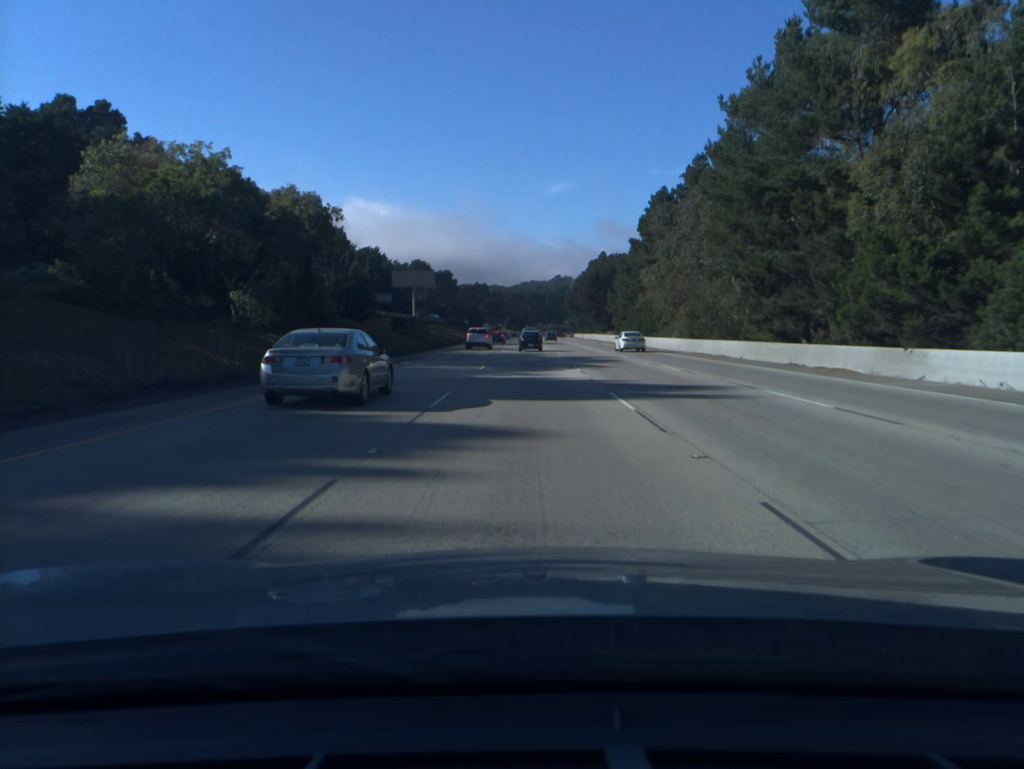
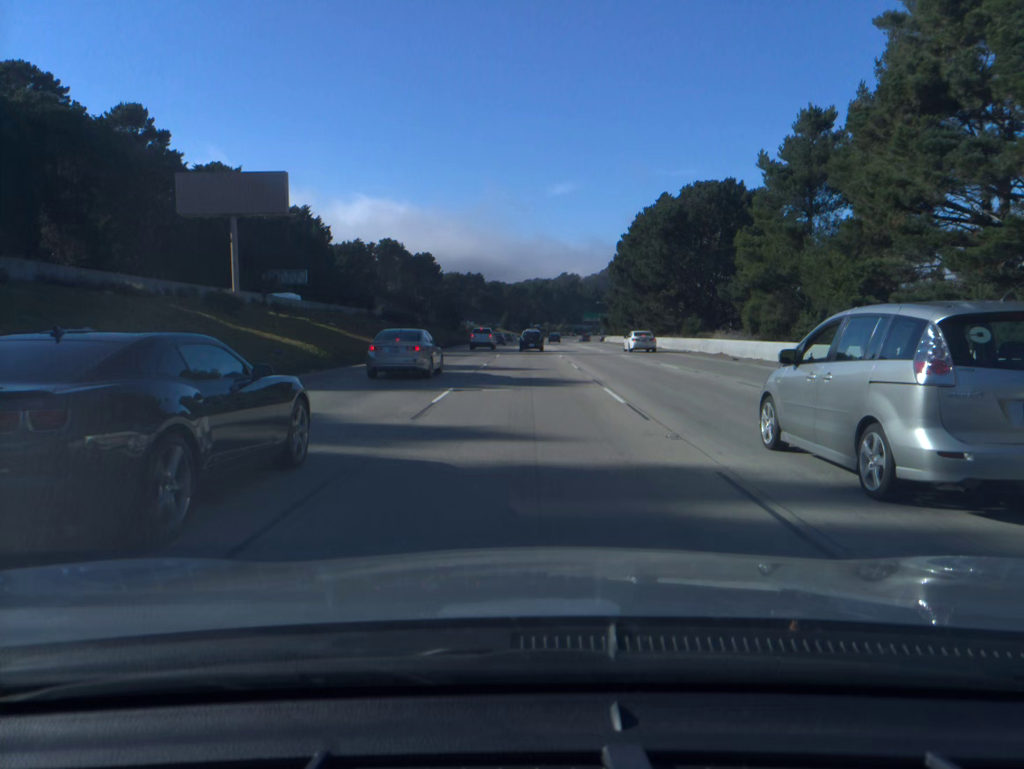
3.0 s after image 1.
(-0.2, +86.9) m; 0°
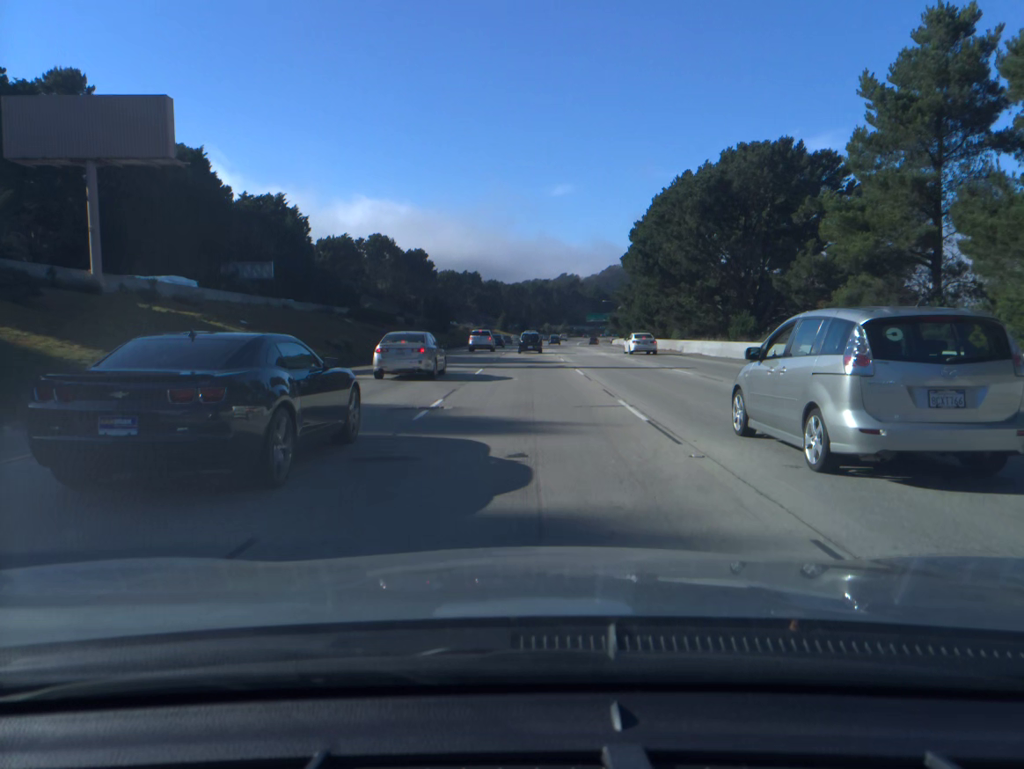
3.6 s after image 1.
(0.0, +17.3) m; 0°
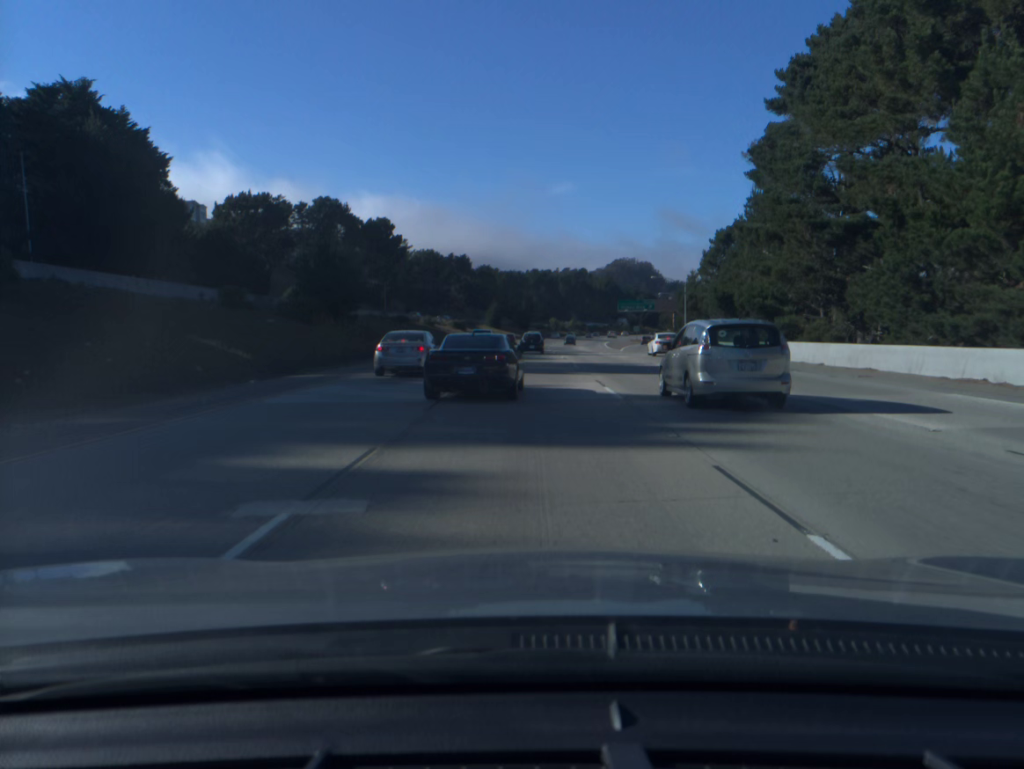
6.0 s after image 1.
(+0.1, +69.0) m; 0°
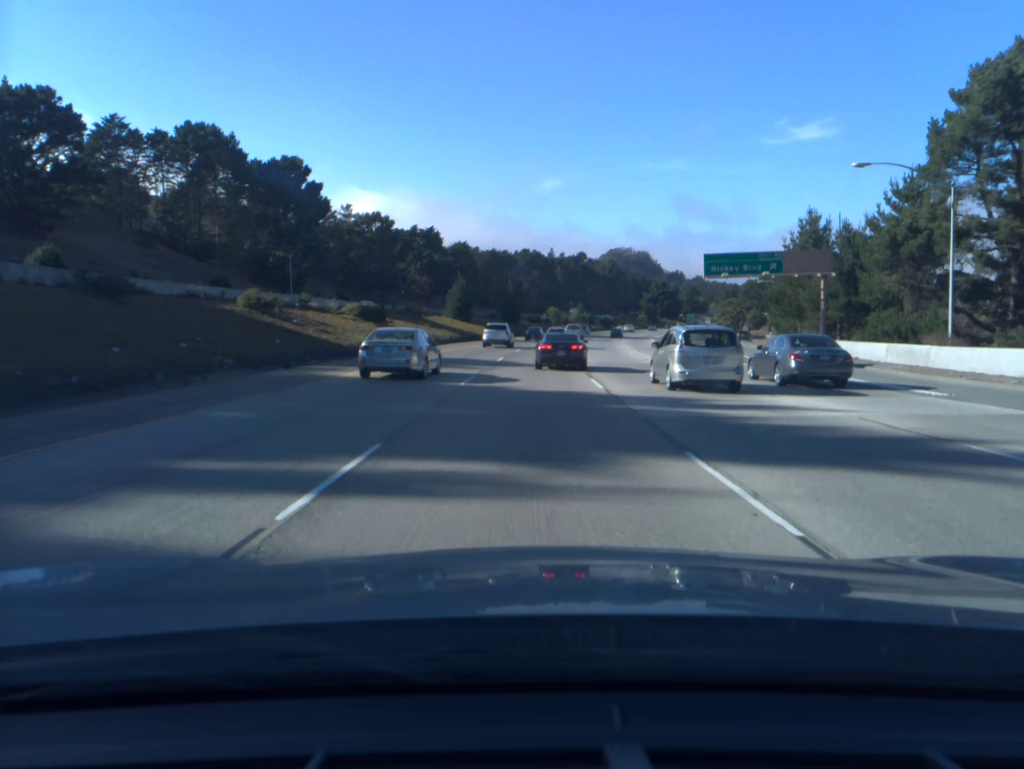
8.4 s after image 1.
(+0.3, +69.1) m; +1°
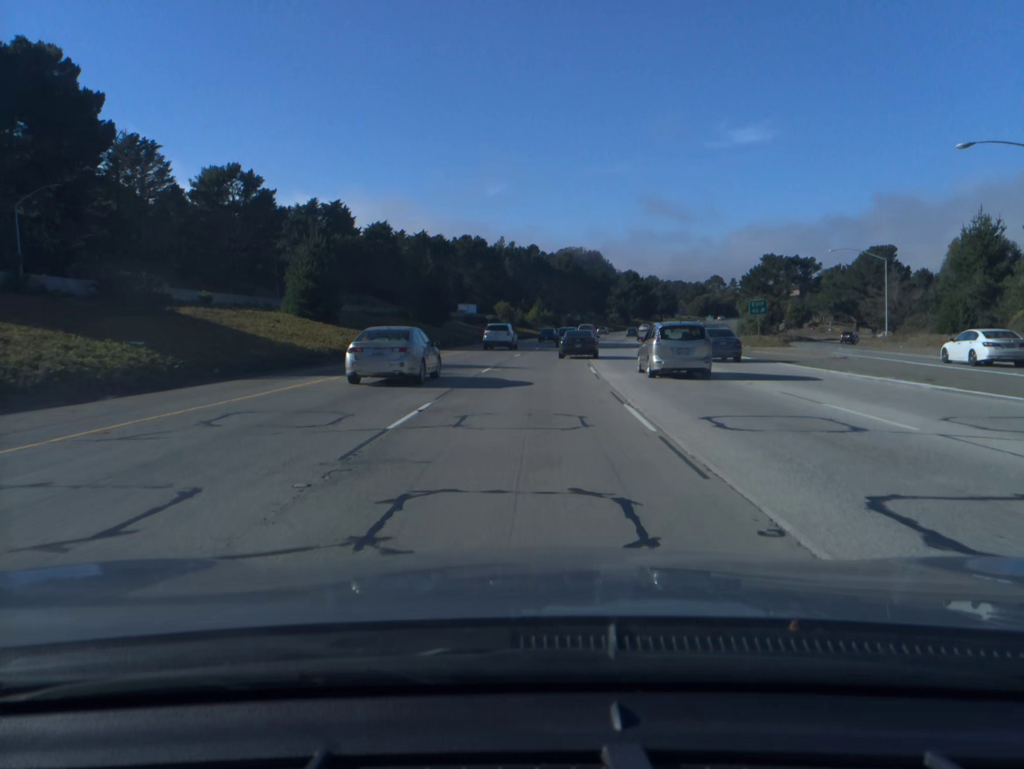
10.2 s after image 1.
(+1.4, +53.0) m; +3°
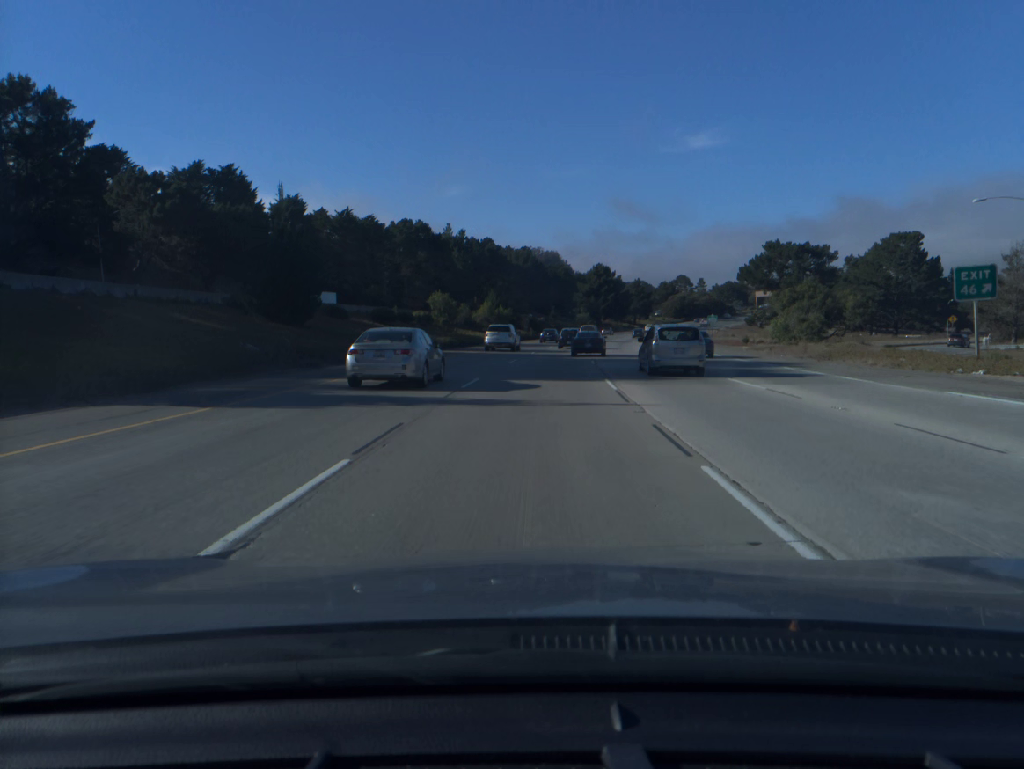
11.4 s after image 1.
(+1.0, +35.6) m; +3°
